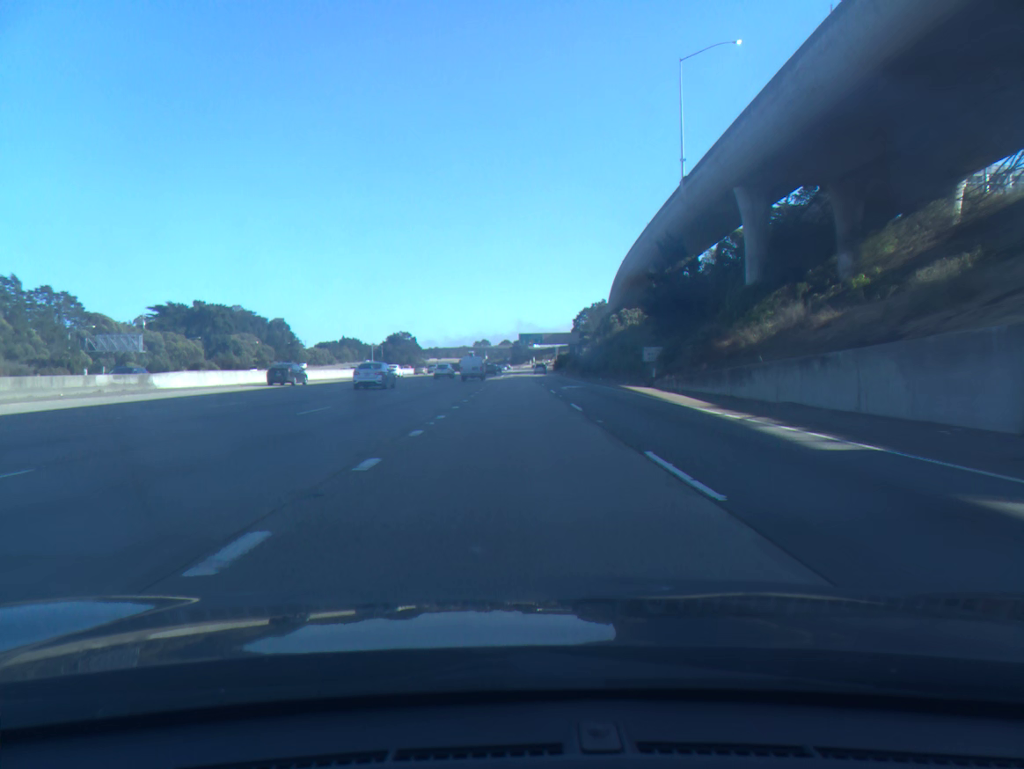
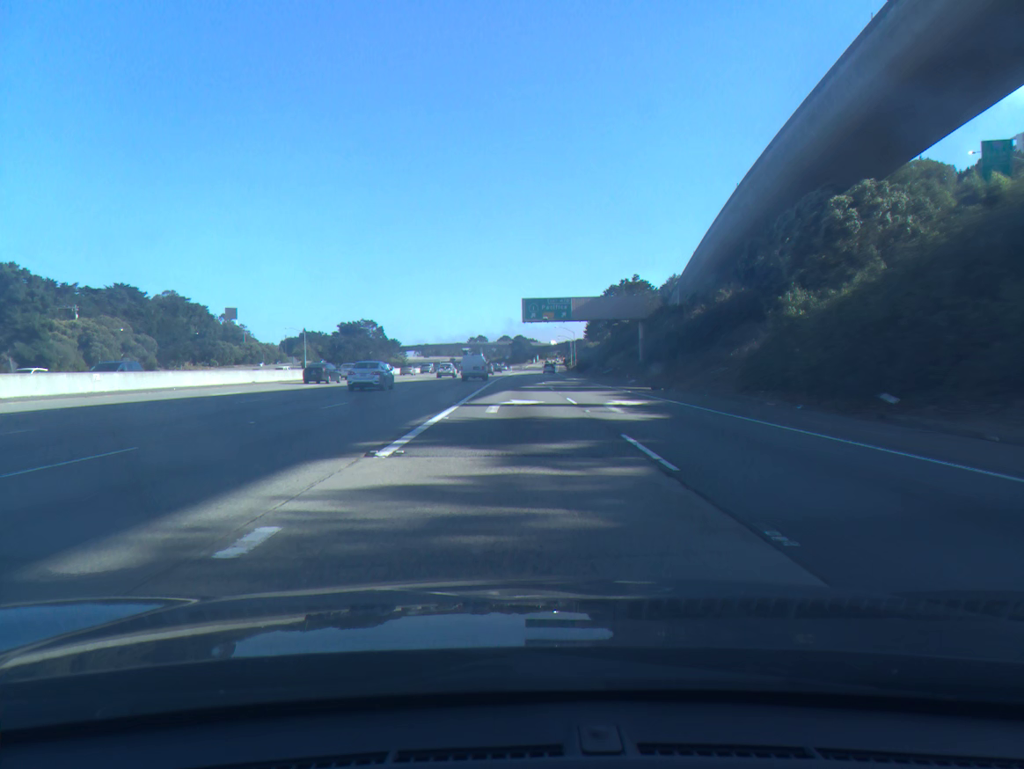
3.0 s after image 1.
(+0.2, +85.1) m; 0°
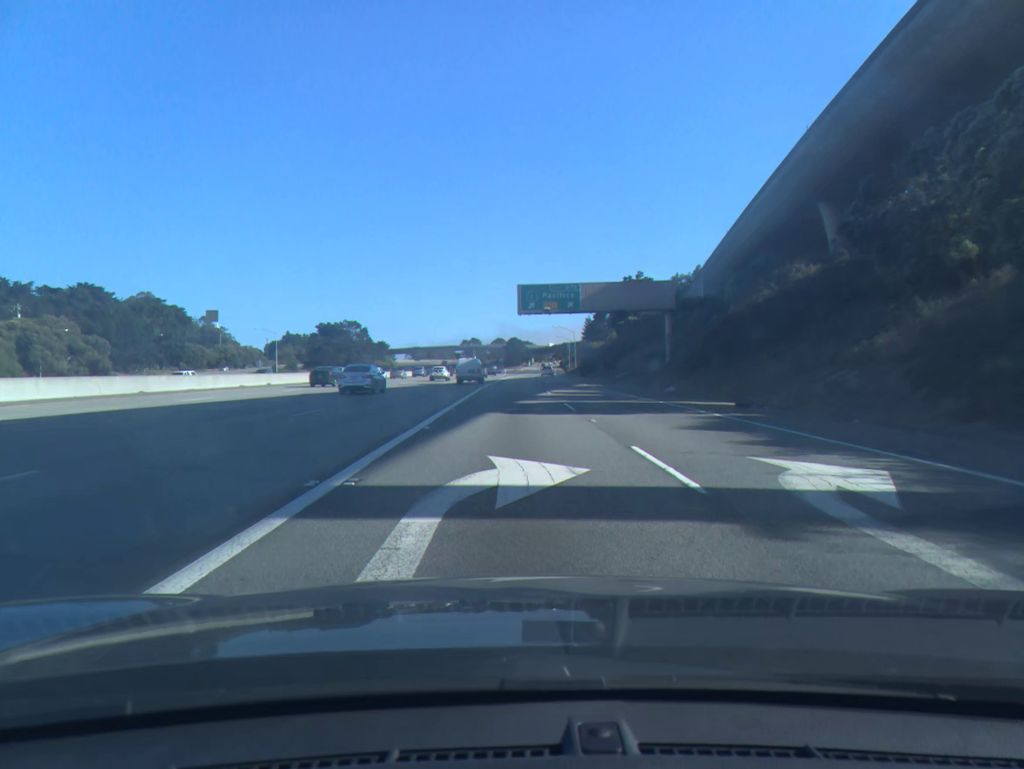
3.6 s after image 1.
(+0.1, +17.0) m; 0°
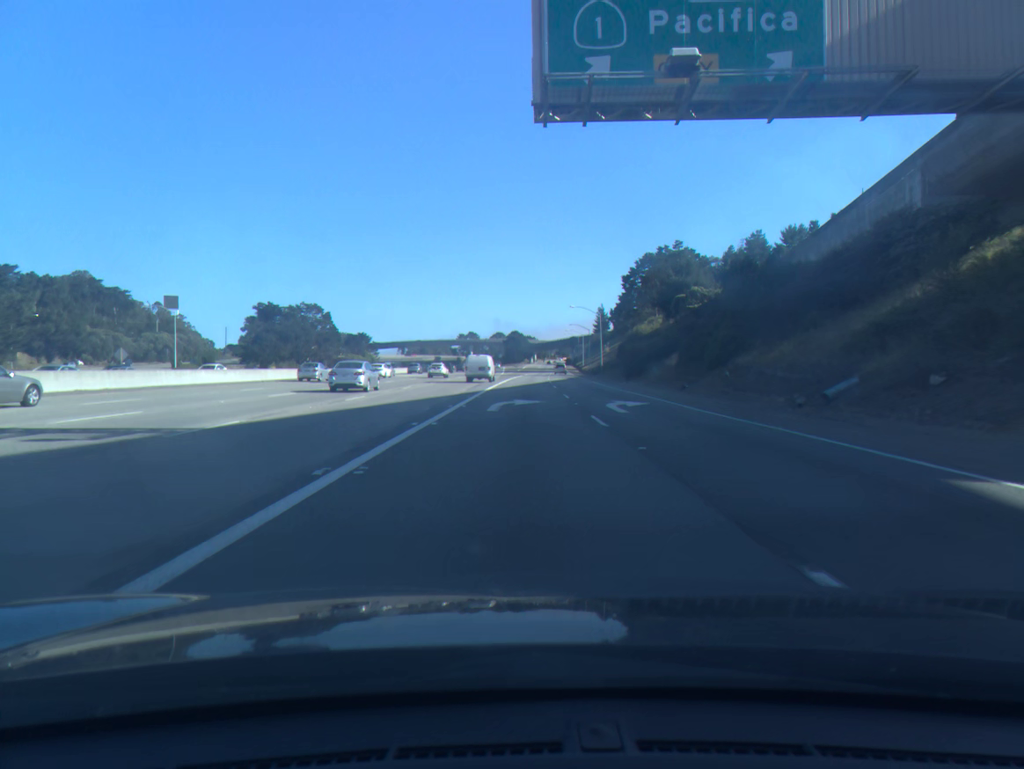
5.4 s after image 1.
(-0.1, +50.9) m; 0°
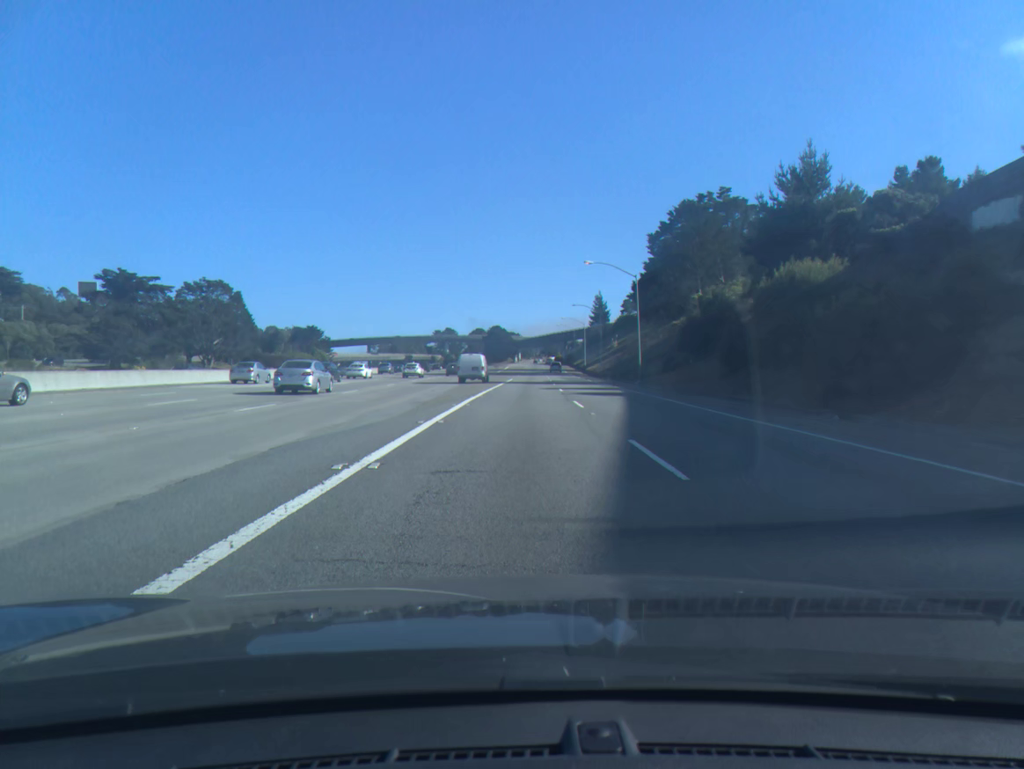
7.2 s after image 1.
(+0.7, +50.9) m; +1°
